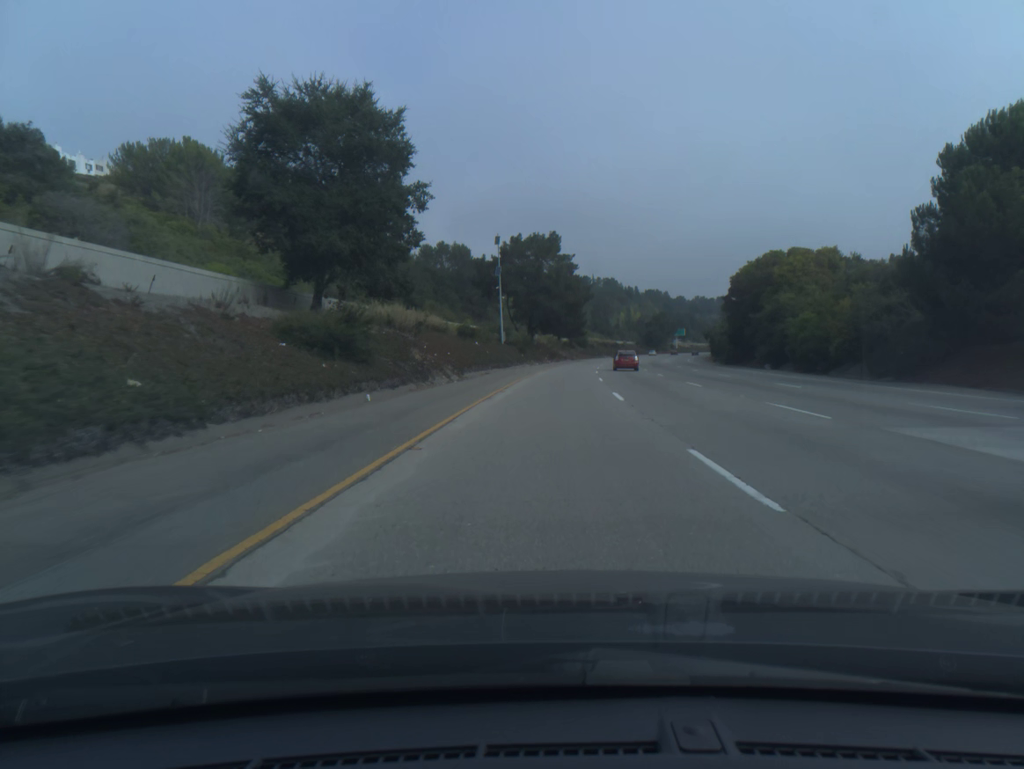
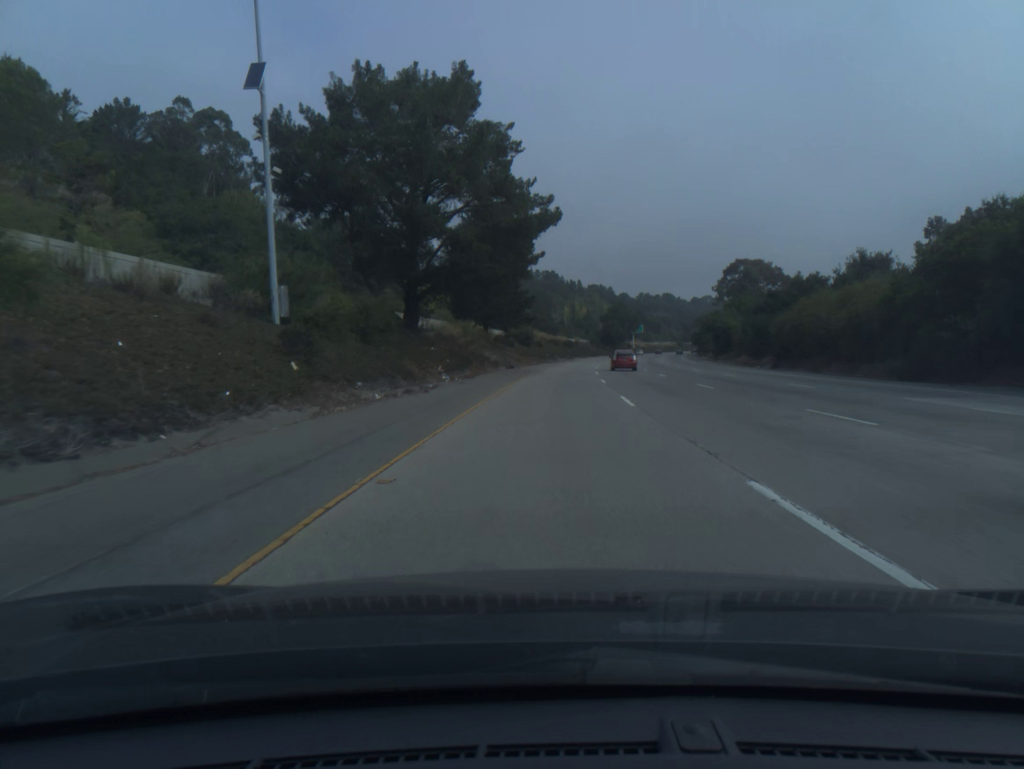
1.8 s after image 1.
(+2.3, +60.9) m; +5°
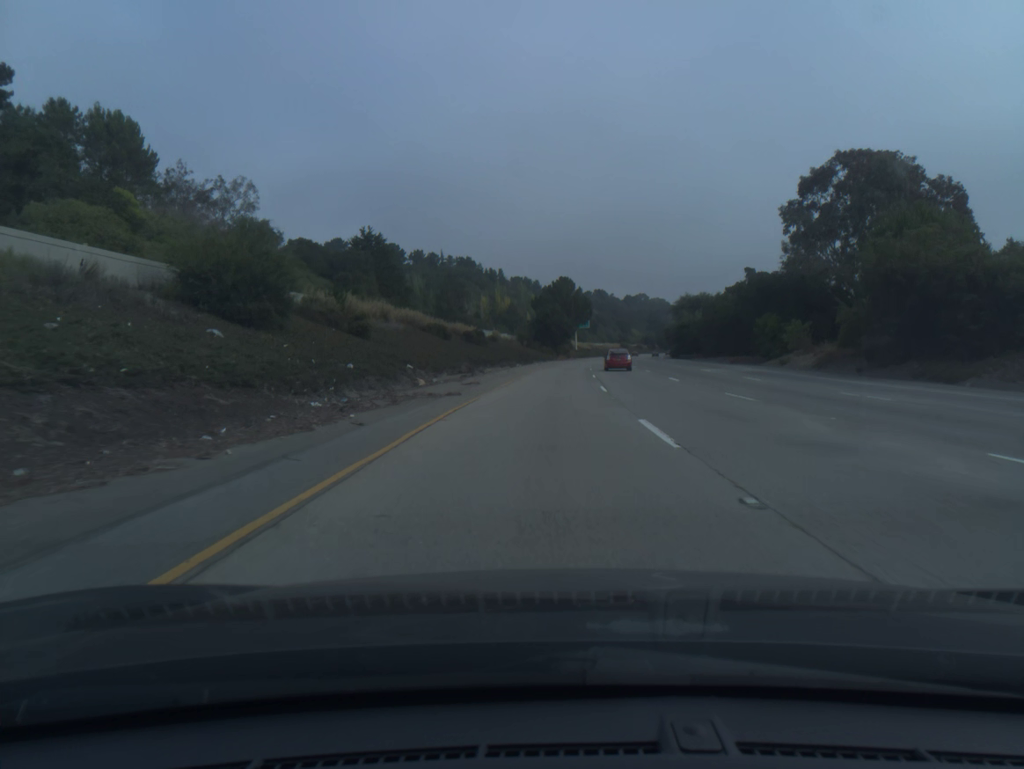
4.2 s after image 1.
(+4.4, +81.1) m; +6°
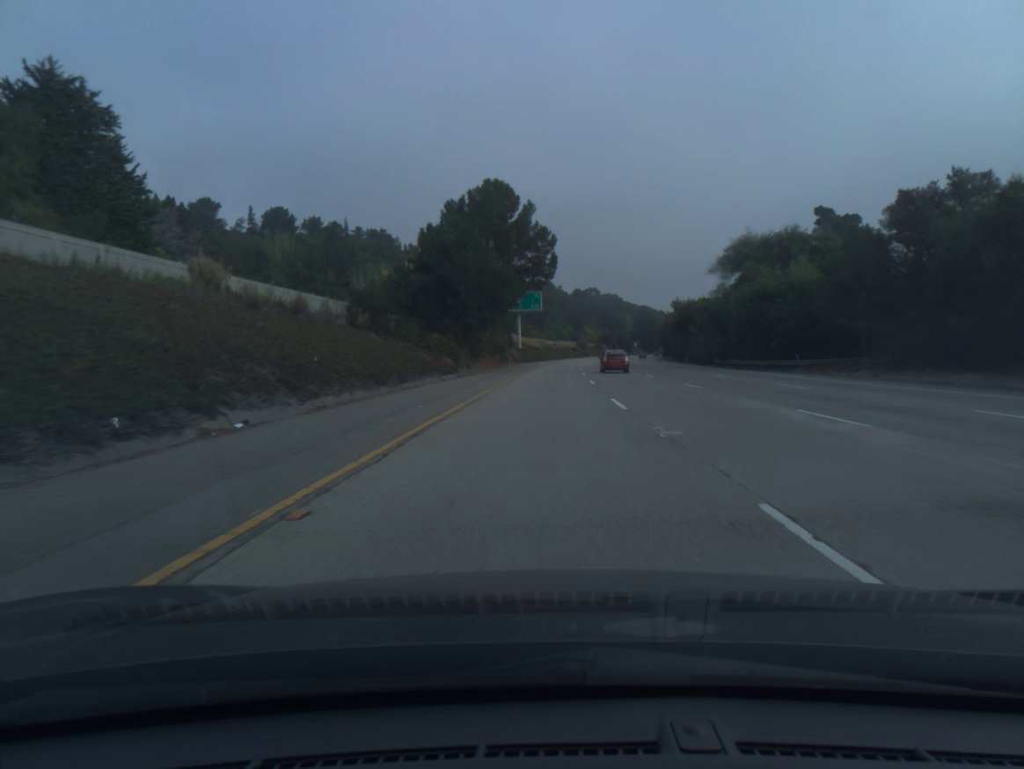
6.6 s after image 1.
(+3.3, +81.1) m; +4°
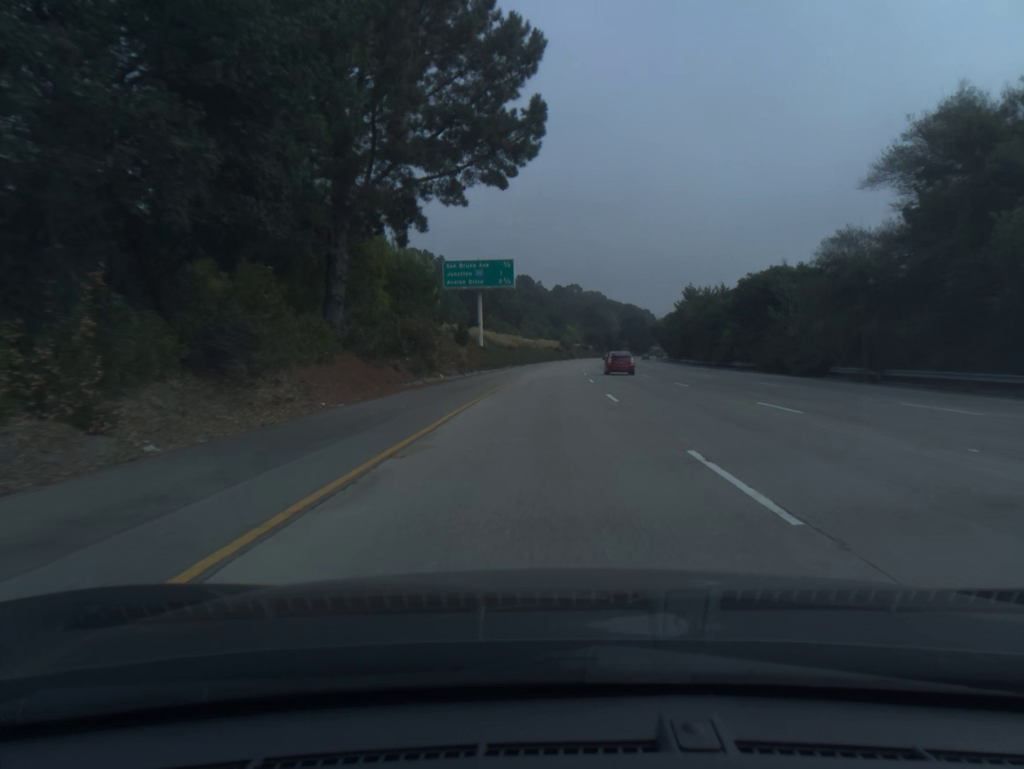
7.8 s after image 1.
(+0.5, +40.5) m; +2°
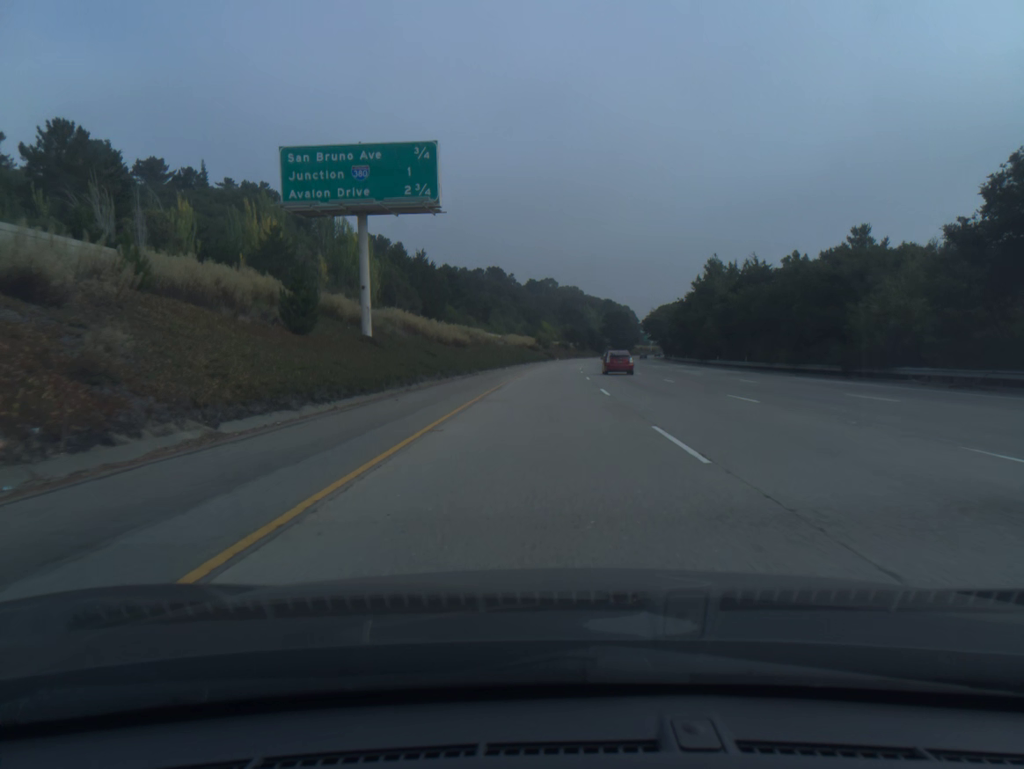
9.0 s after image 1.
(+0.7, +40.5) m; +2°
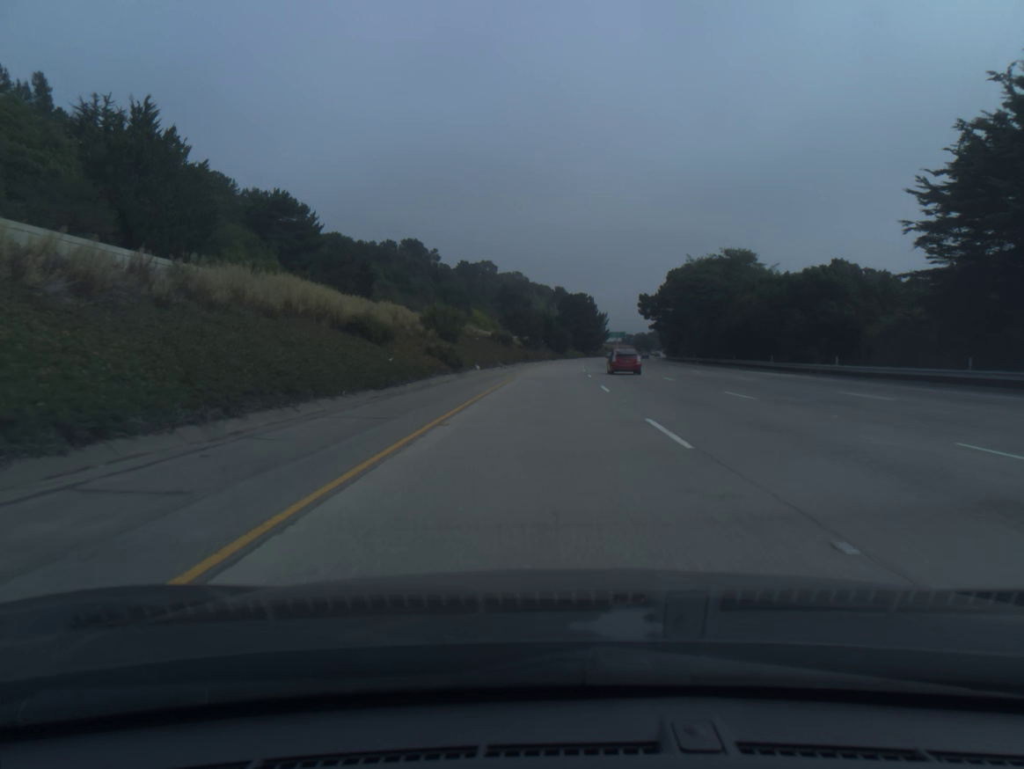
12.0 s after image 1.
(+3.6, +101.3) m; +4°
